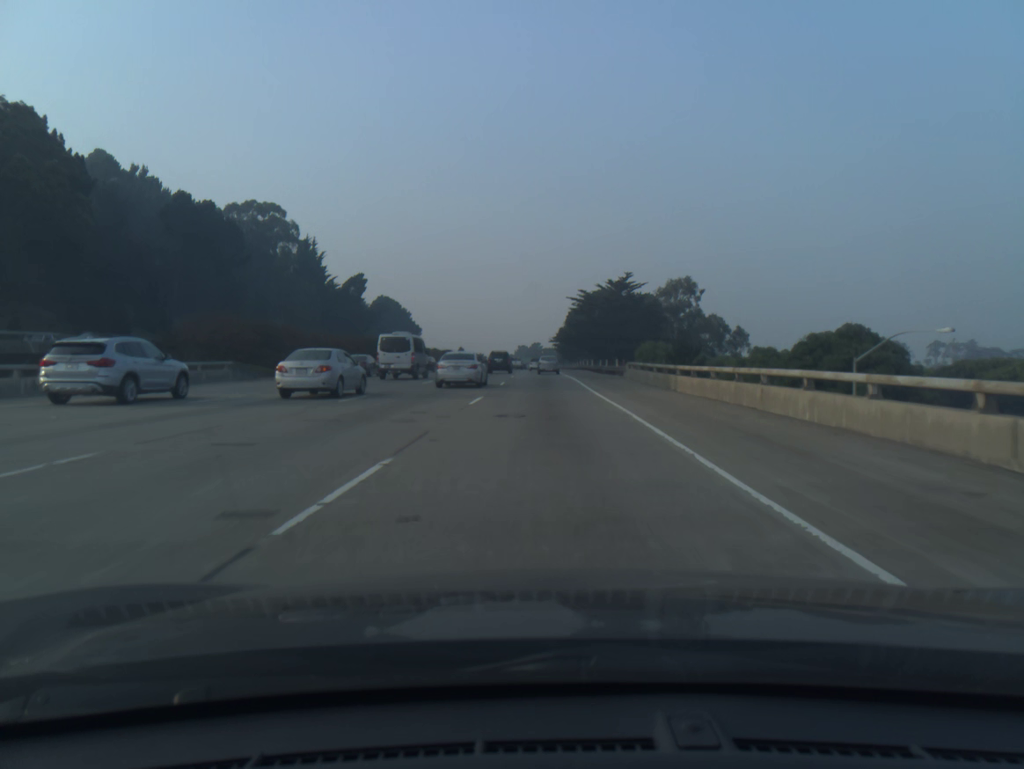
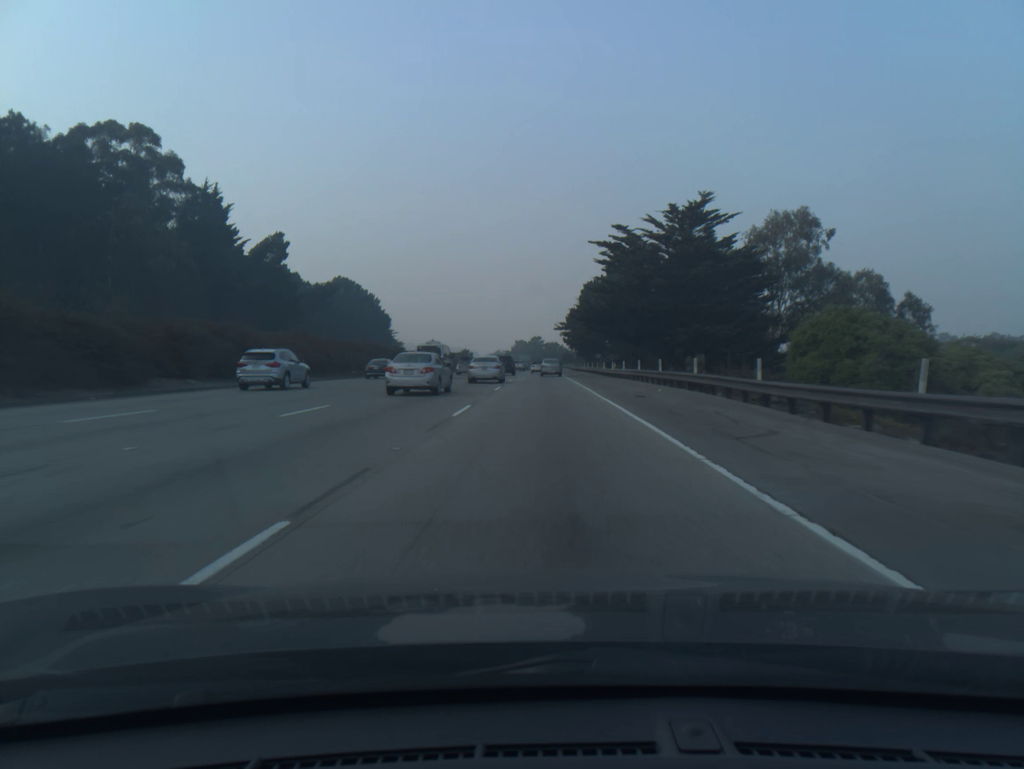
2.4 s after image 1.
(0.0, +58.9) m; 0°
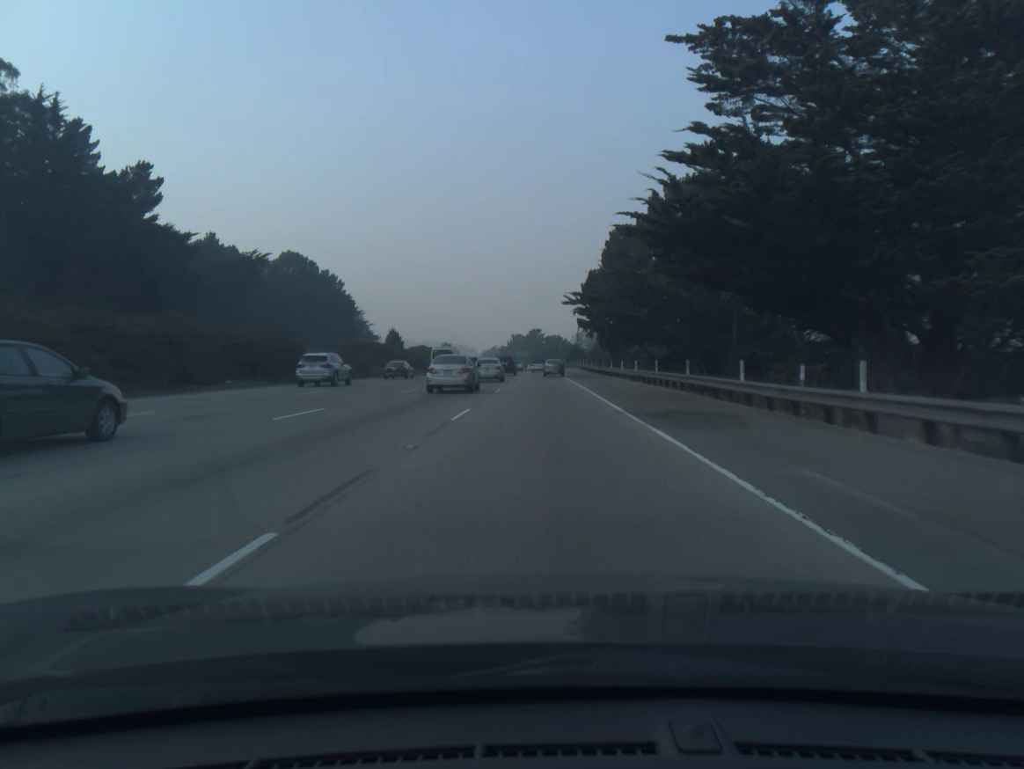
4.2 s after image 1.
(0.0, +44.2) m; 0°
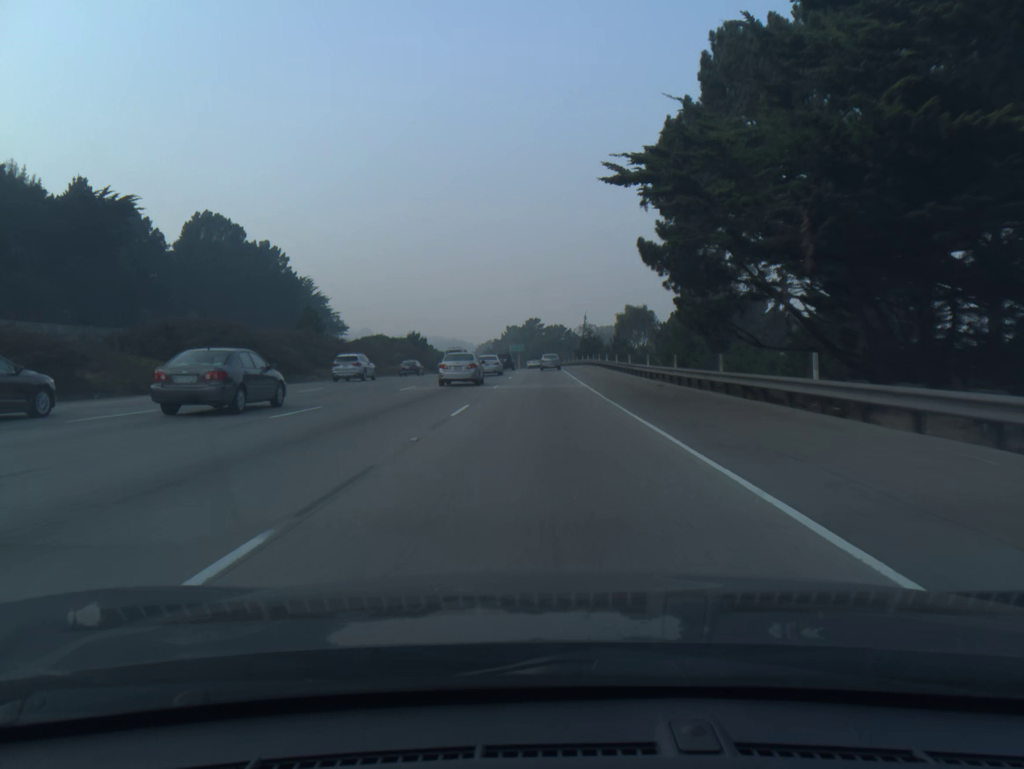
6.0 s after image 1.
(+0.1, +43.6) m; 0°
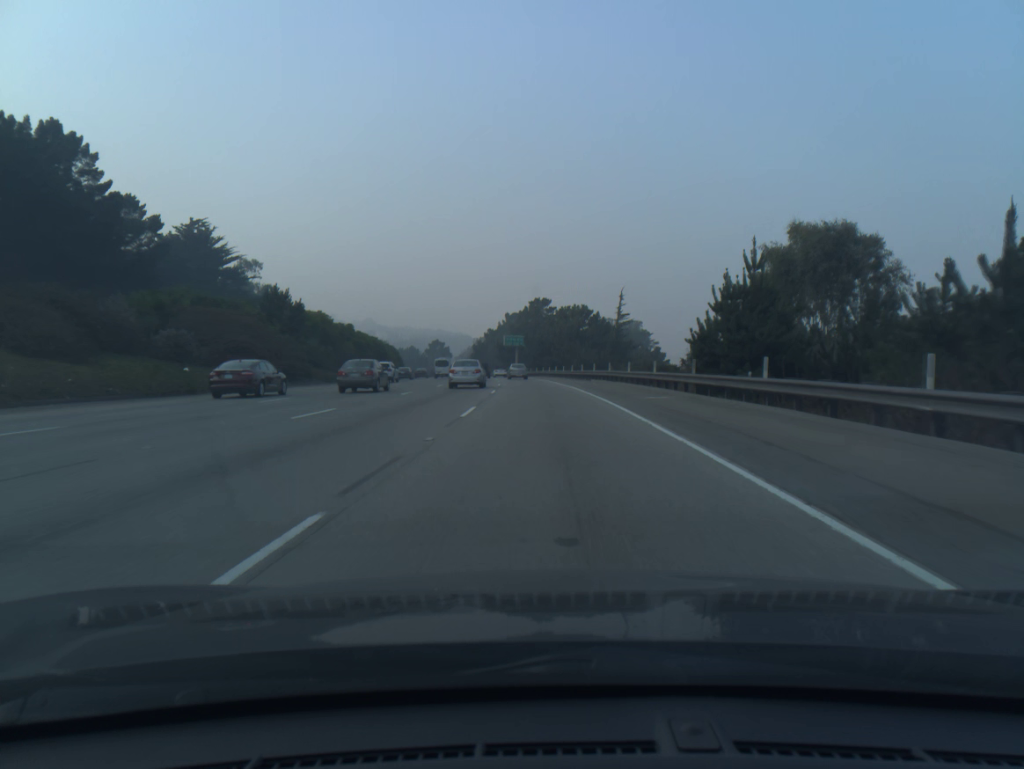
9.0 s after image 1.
(-0.2, +72.8) m; -1°
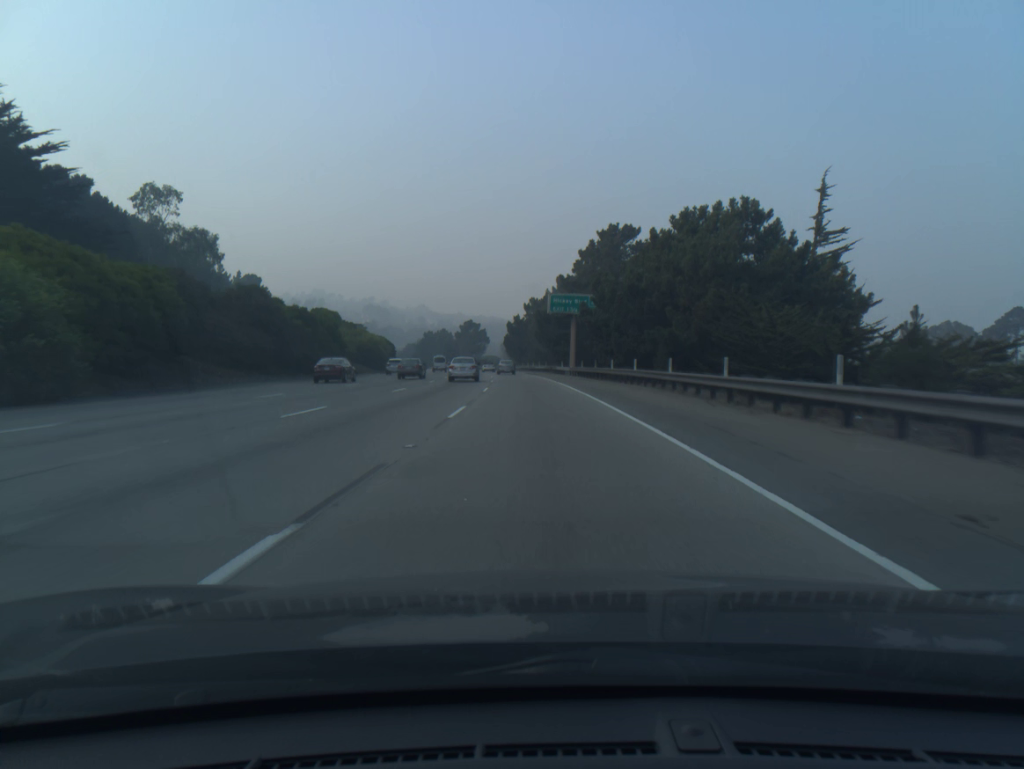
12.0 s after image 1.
(-2.1, +73.5) m; -4°
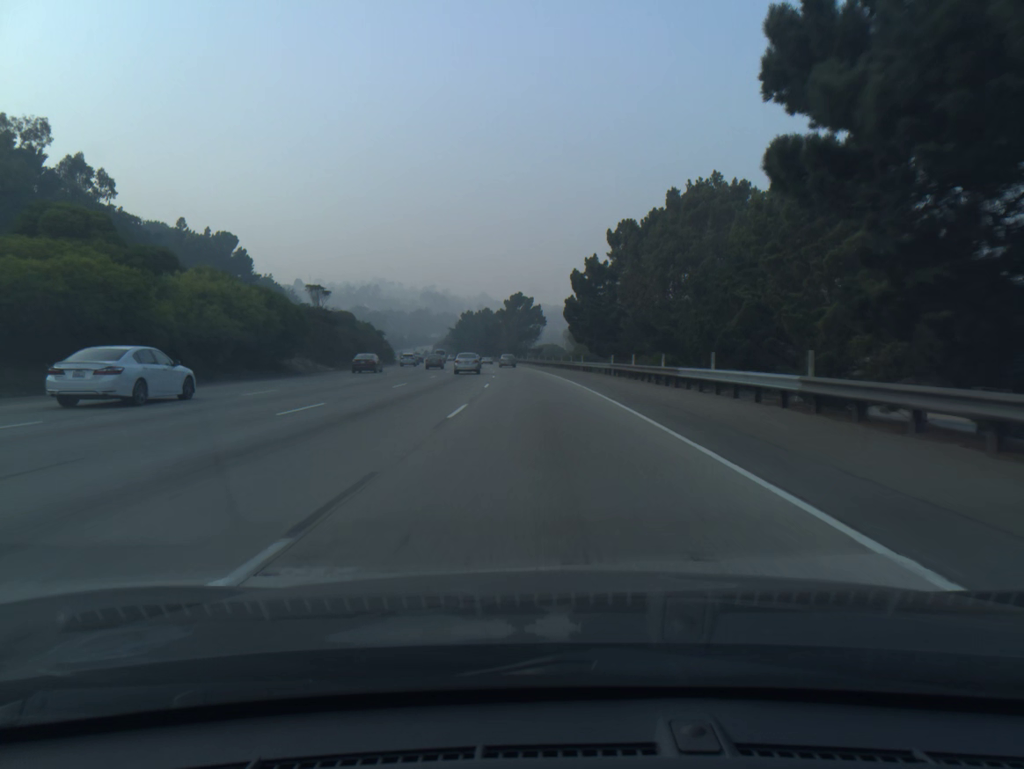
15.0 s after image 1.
(-3.1, +74.1) m; -5°
